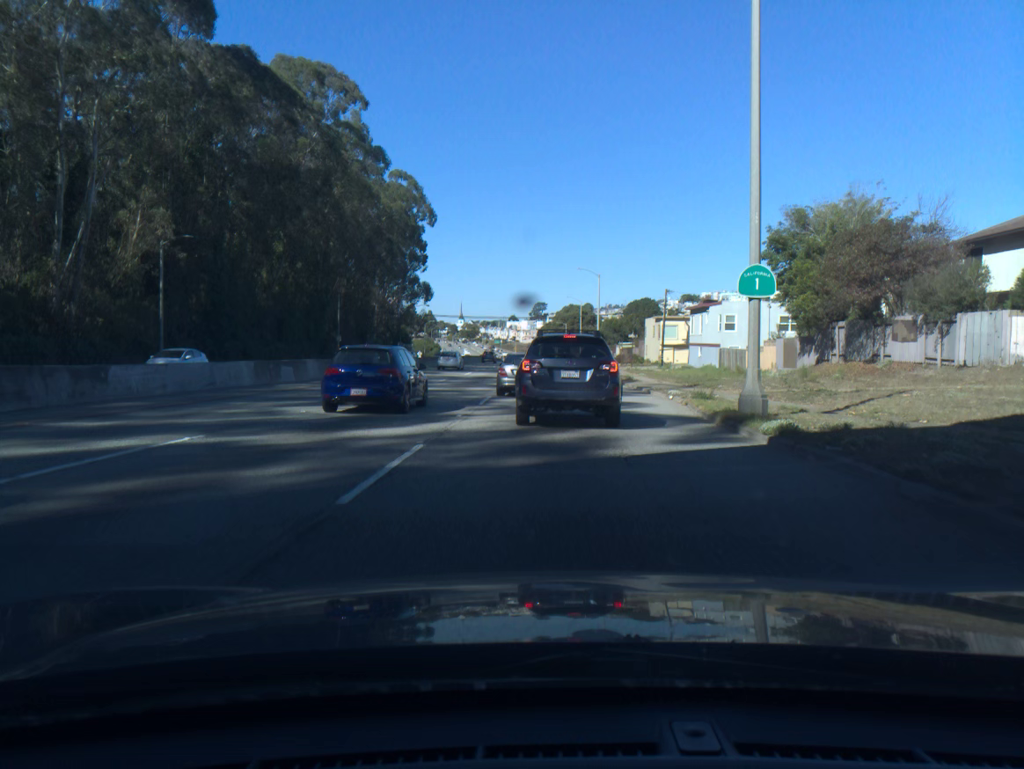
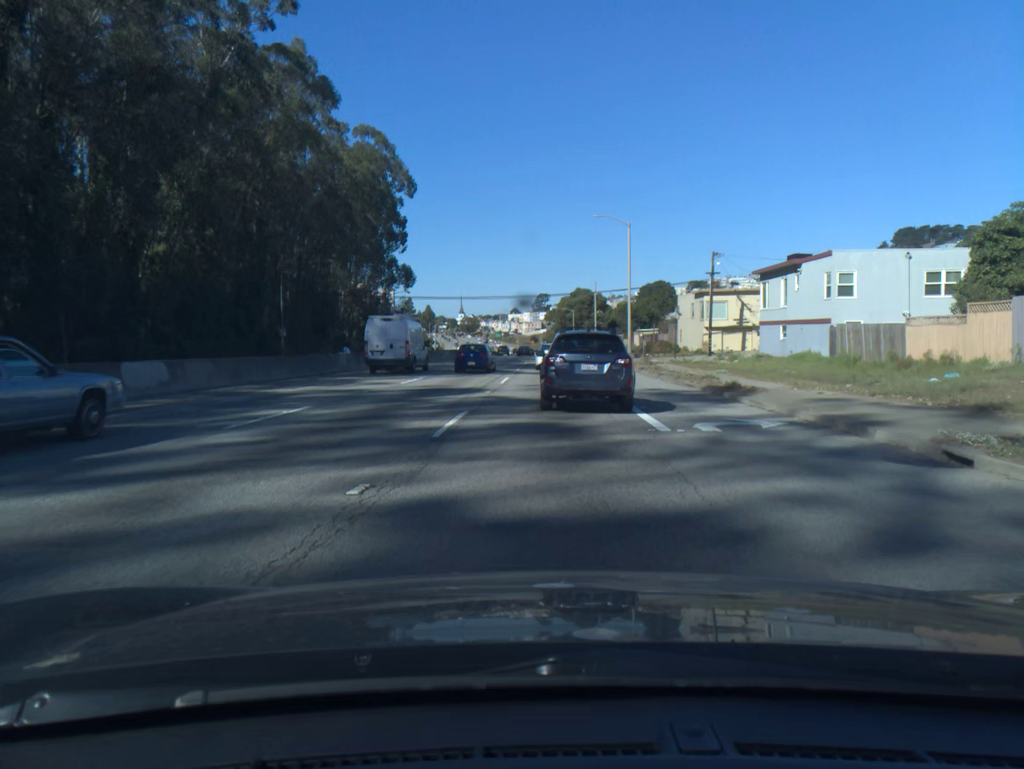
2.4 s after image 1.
(0.0, +24.6) m; 0°
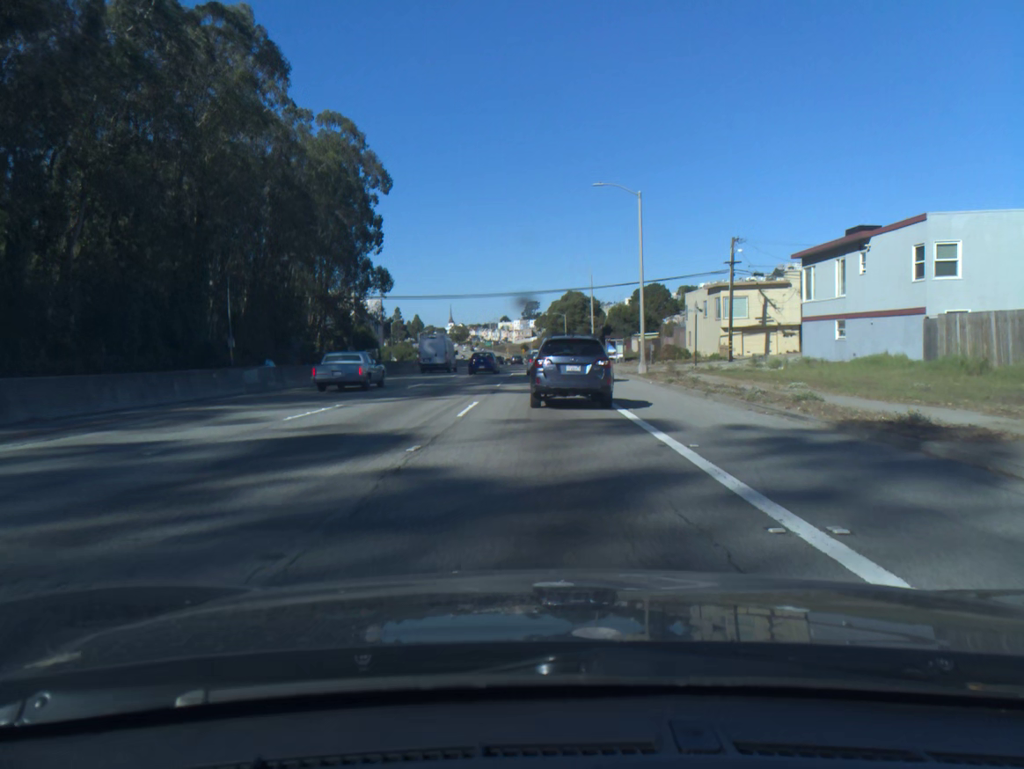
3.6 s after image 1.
(+0.1, +11.5) m; +1°
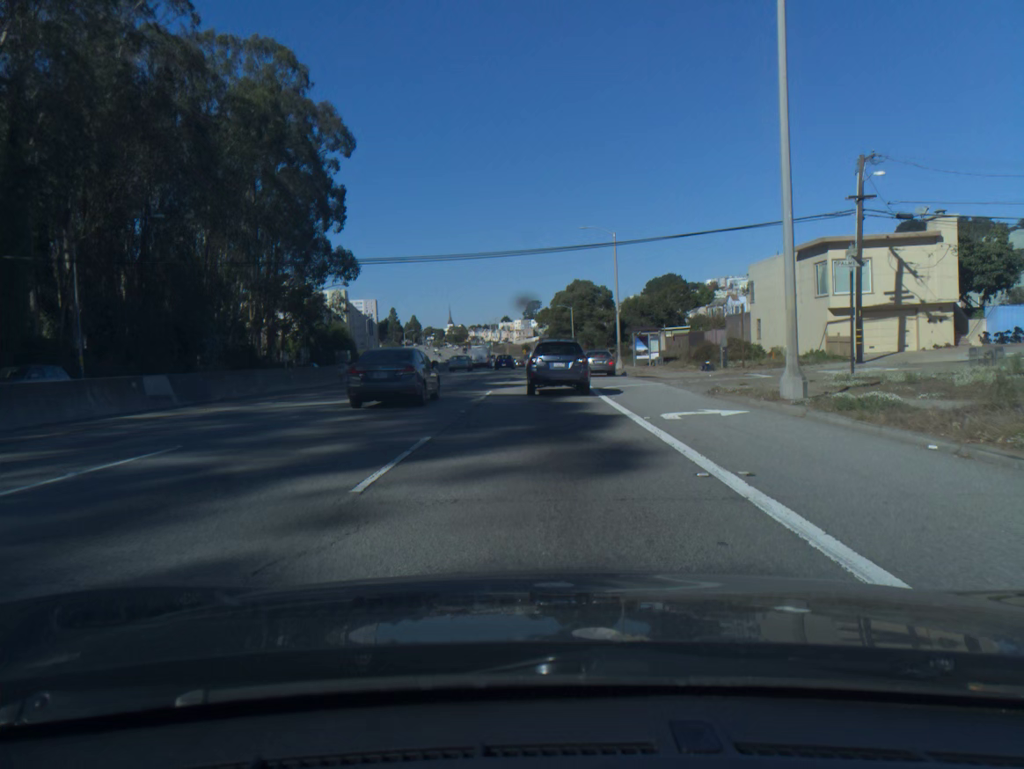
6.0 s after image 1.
(0.0, +23.3) m; 0°
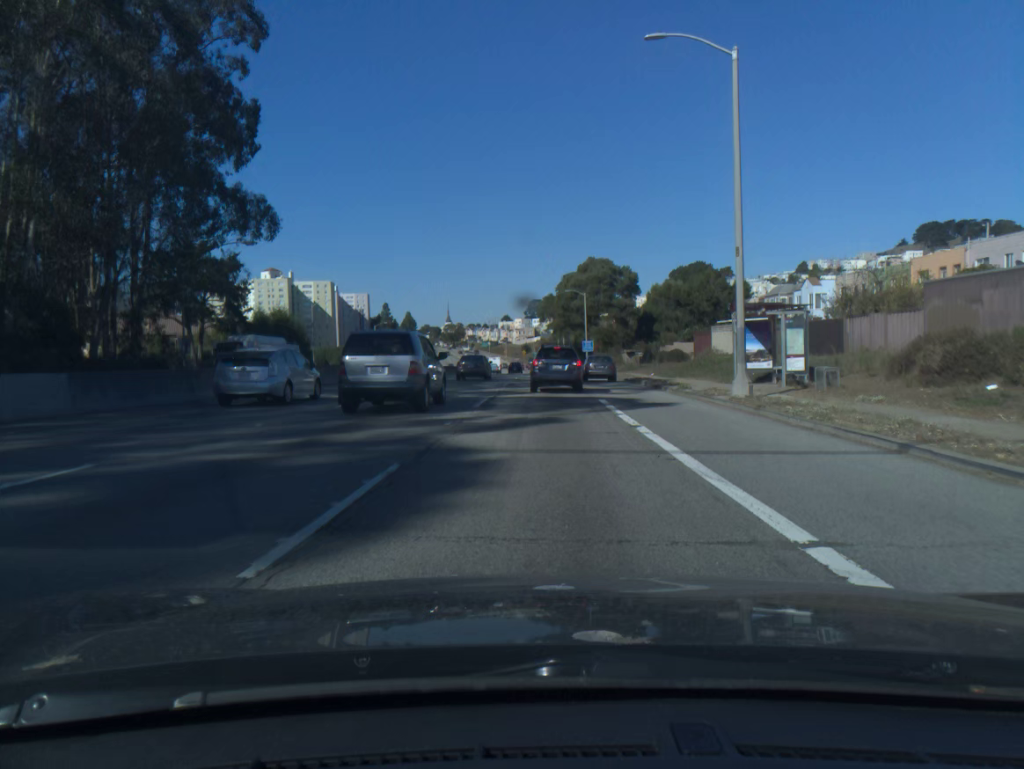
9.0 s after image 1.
(-0.1, +31.7) m; 0°
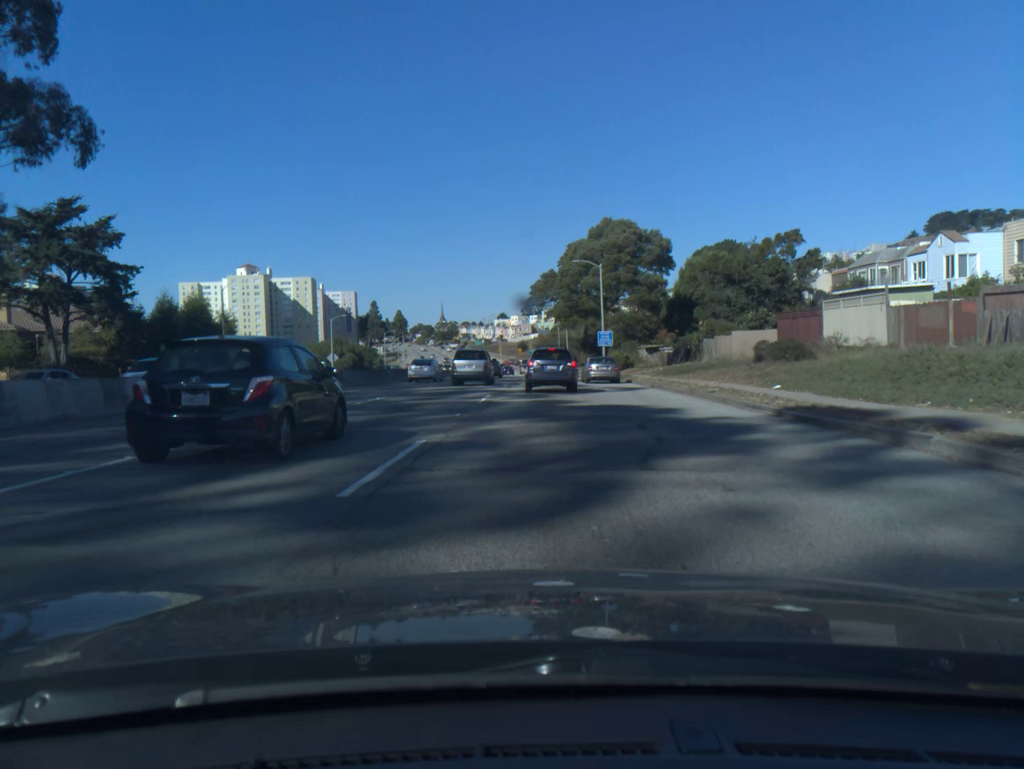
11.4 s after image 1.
(+0.1, +27.4) m; +1°
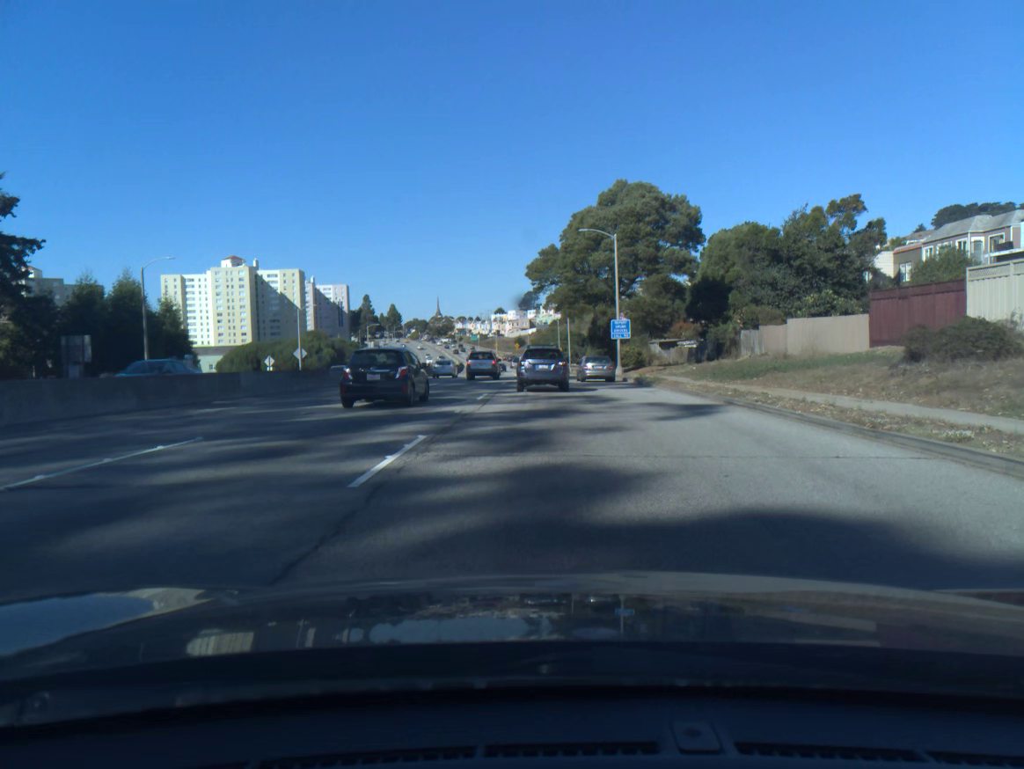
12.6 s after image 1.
(0.0, +13.7) m; 0°
